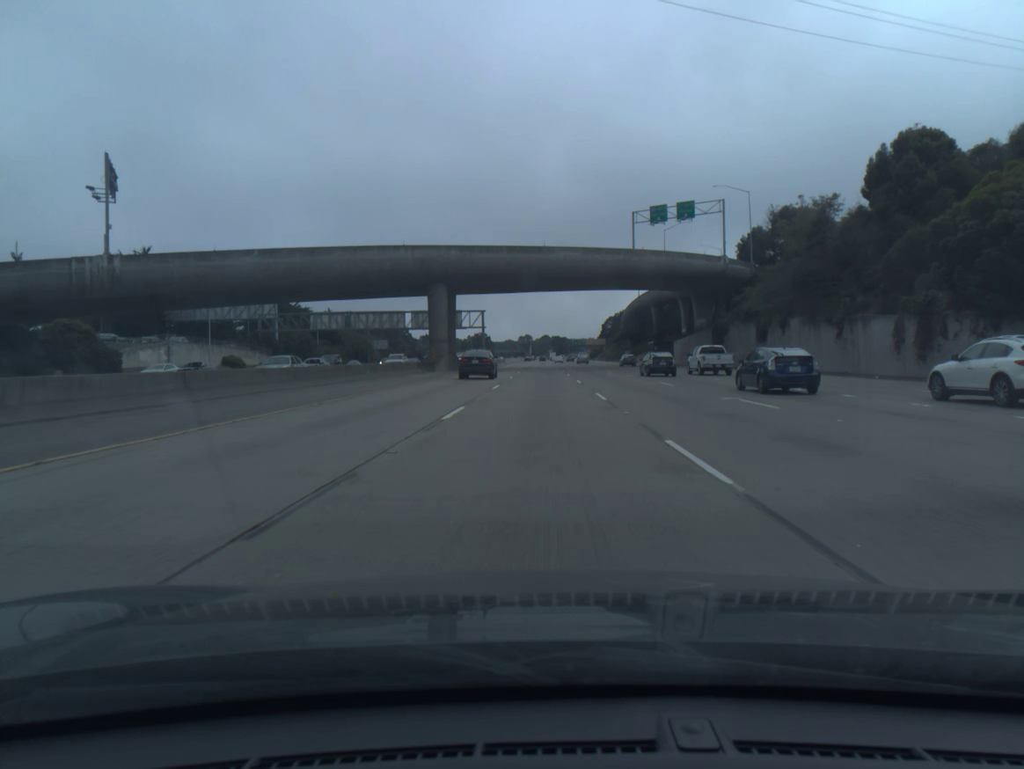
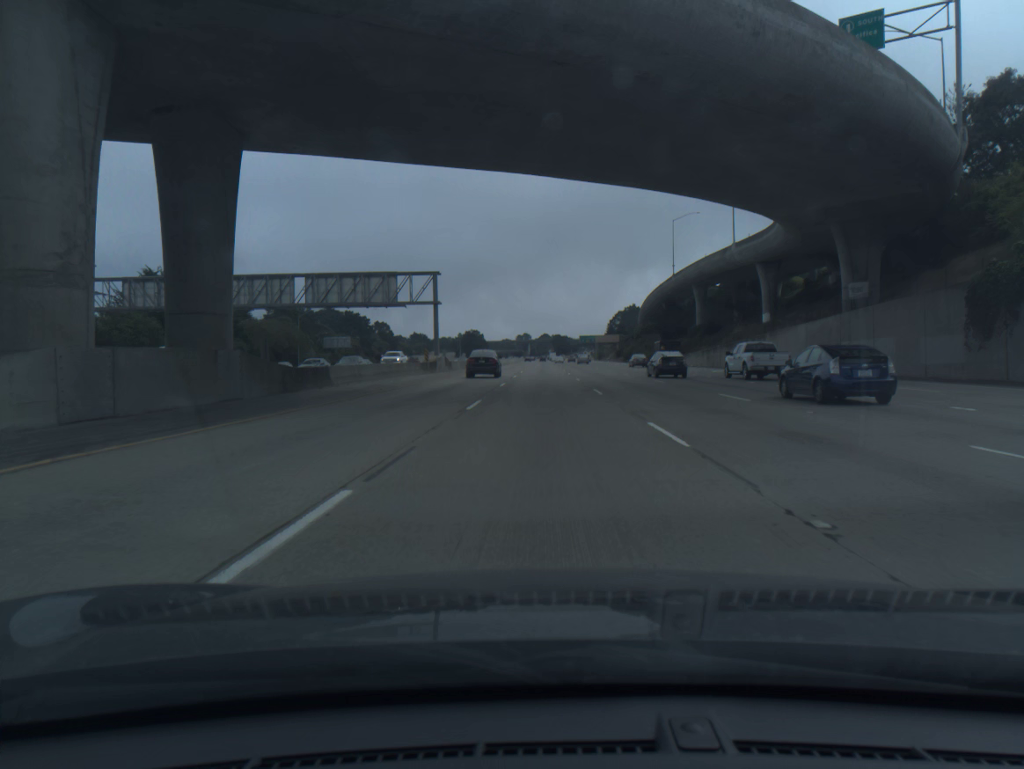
(0.0, +55.7) m; 0°
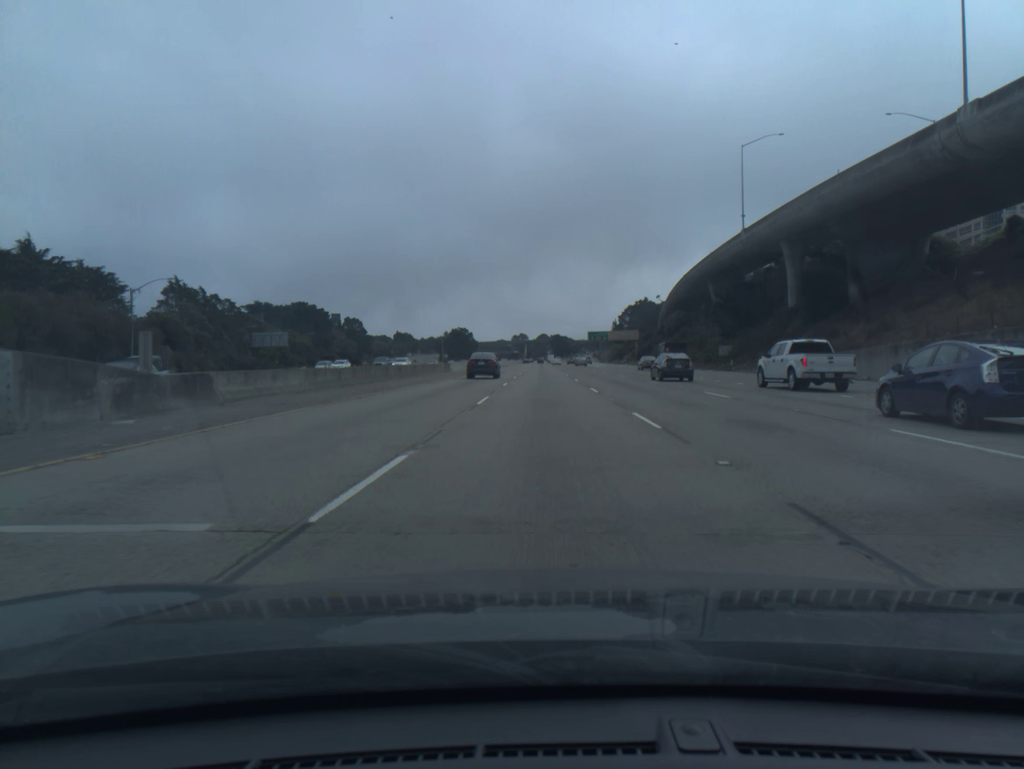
(+0.1, +55.7) m; 0°
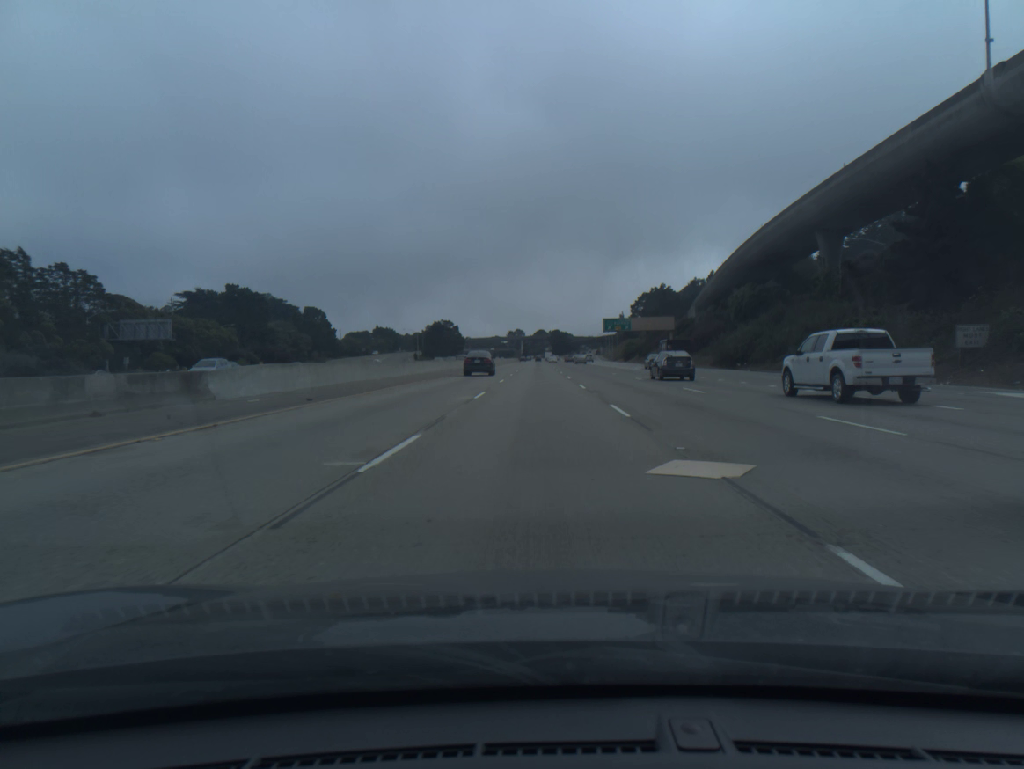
(+0.1, +55.9) m; 0°
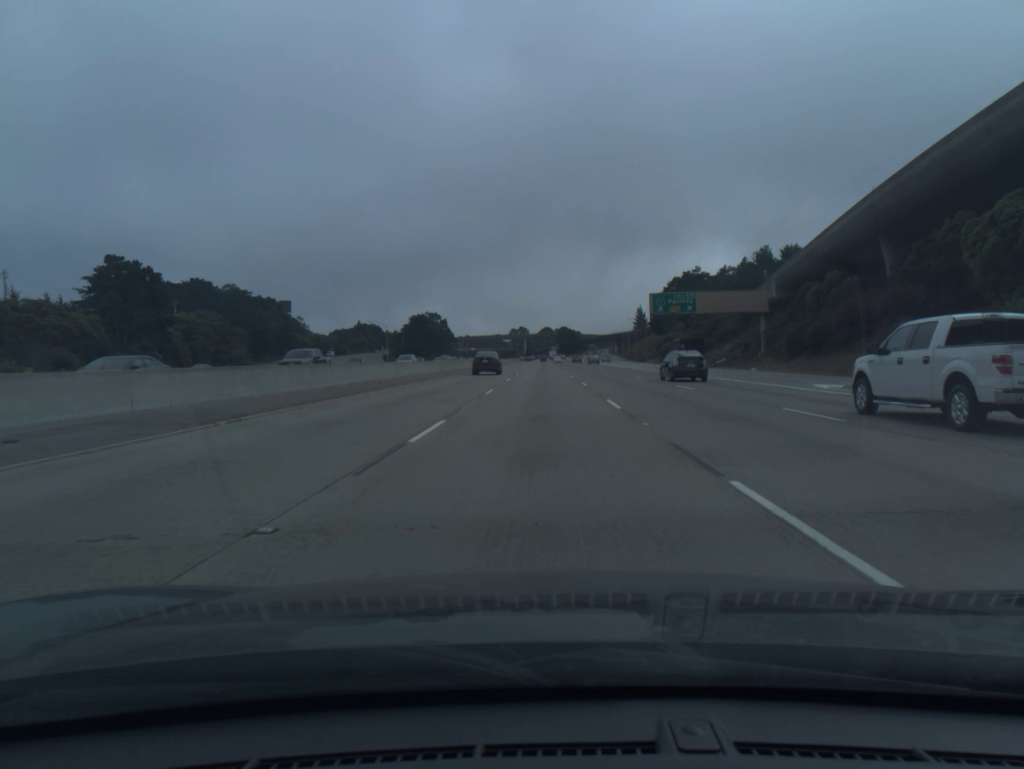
(-0.1, +55.9) m; 0°
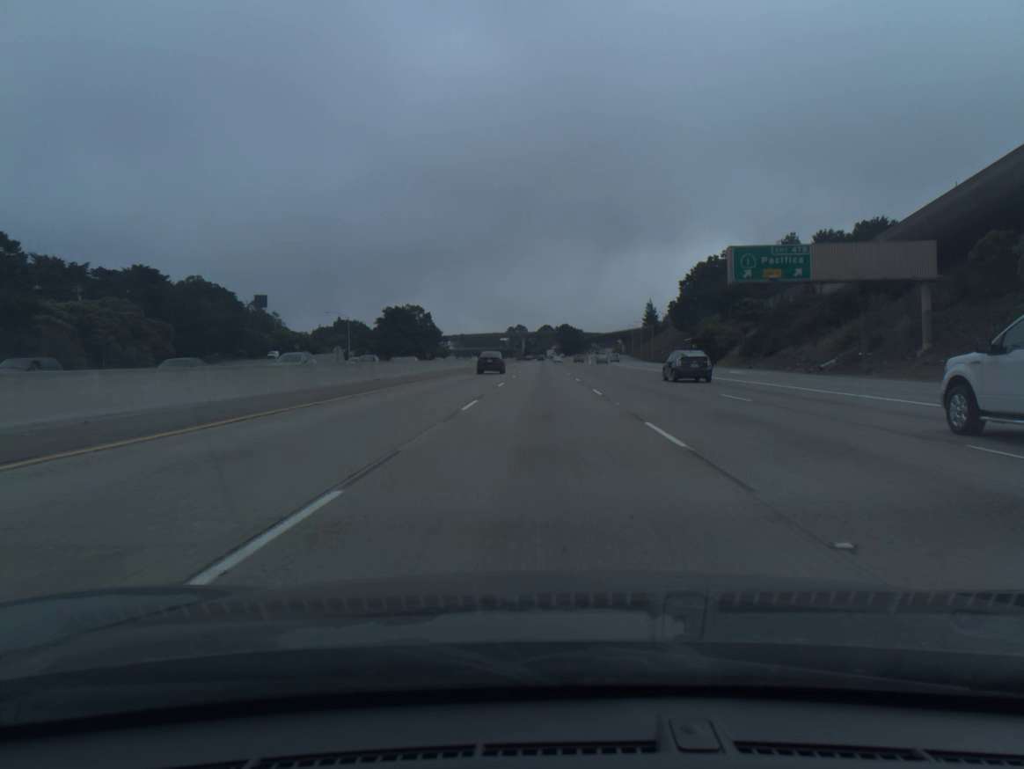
(0.0, +37.2) m; 0°
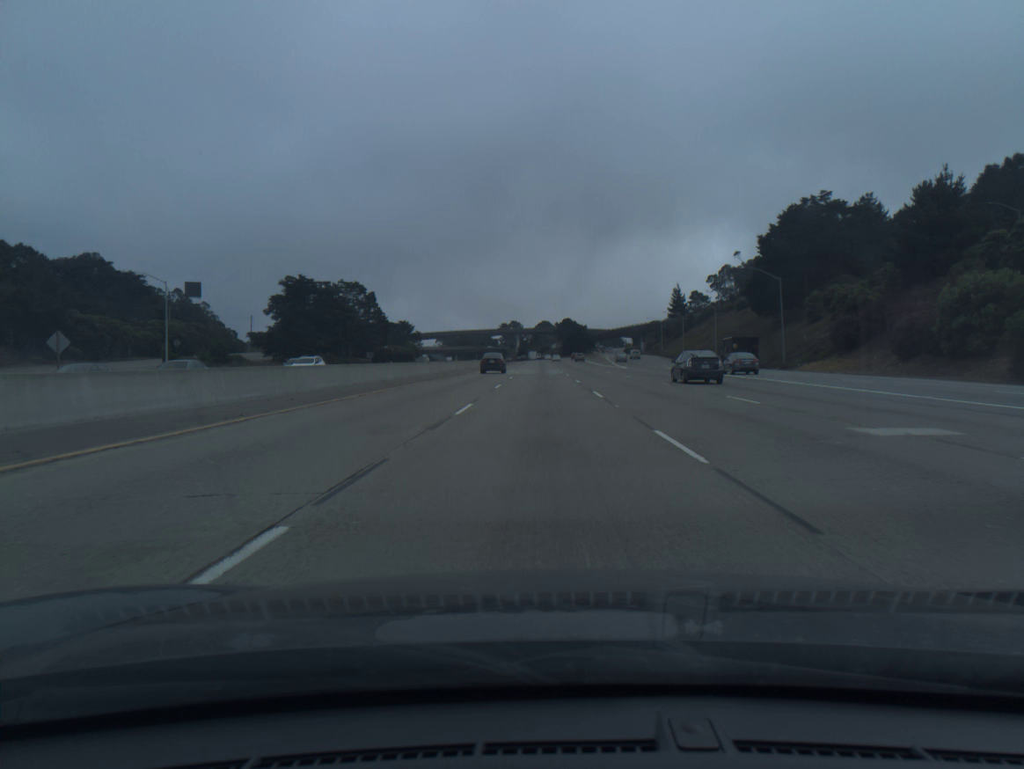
(+0.1, +74.4) m; 0°
